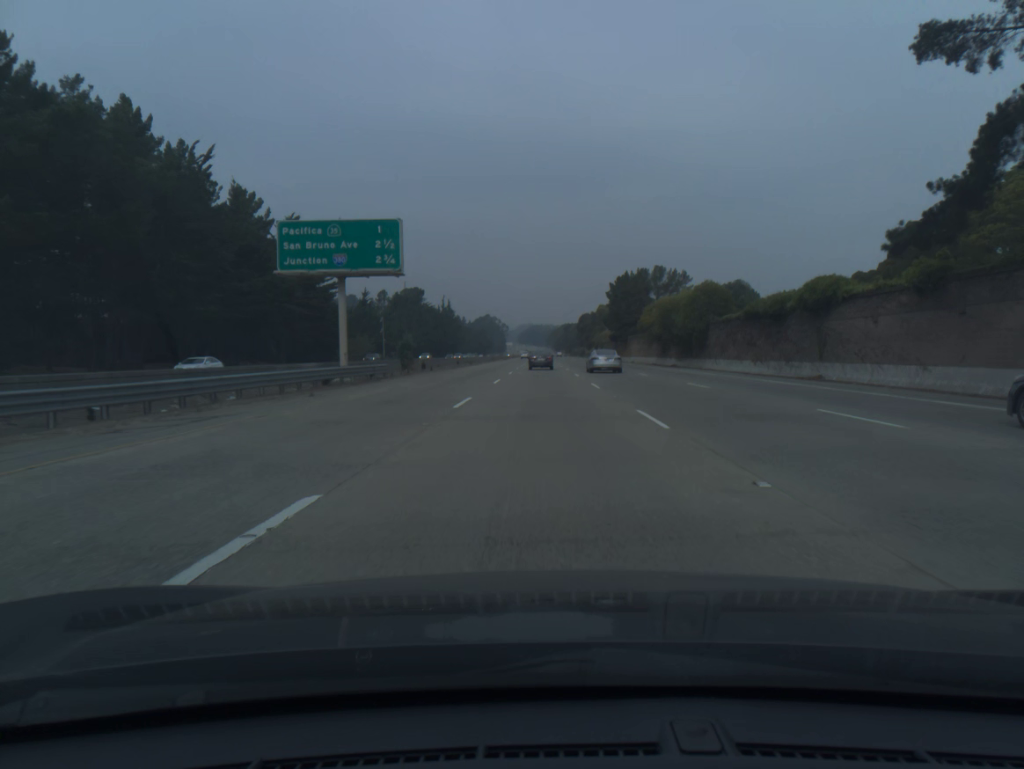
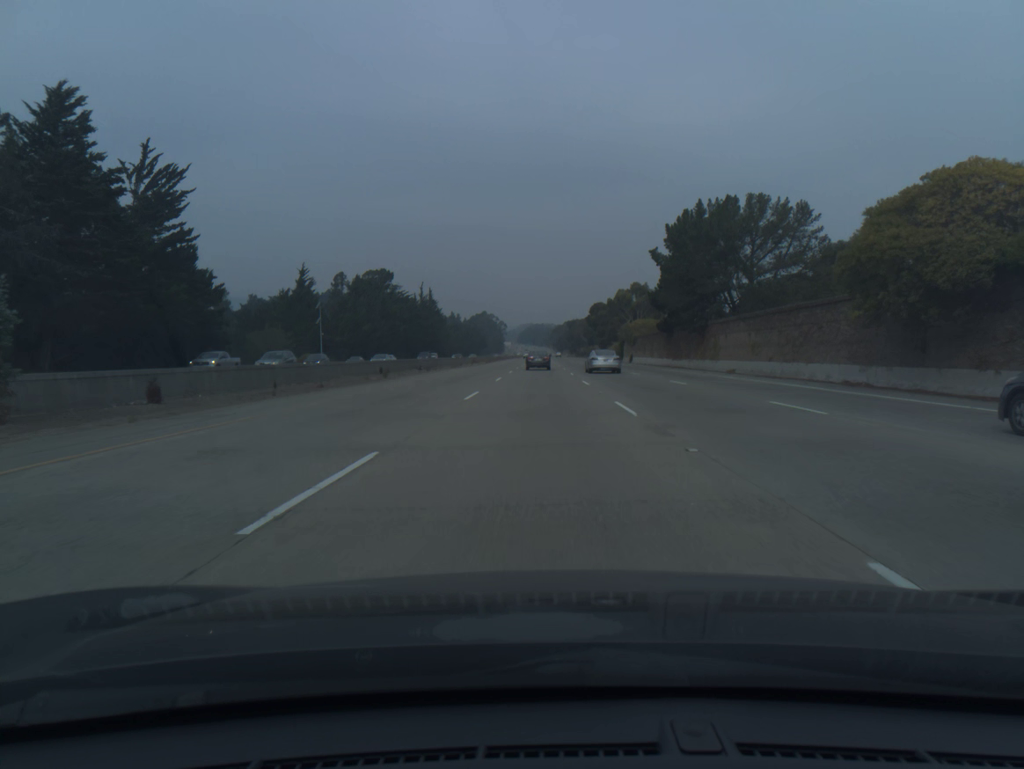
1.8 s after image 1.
(0.0, +55.4) m; 0°
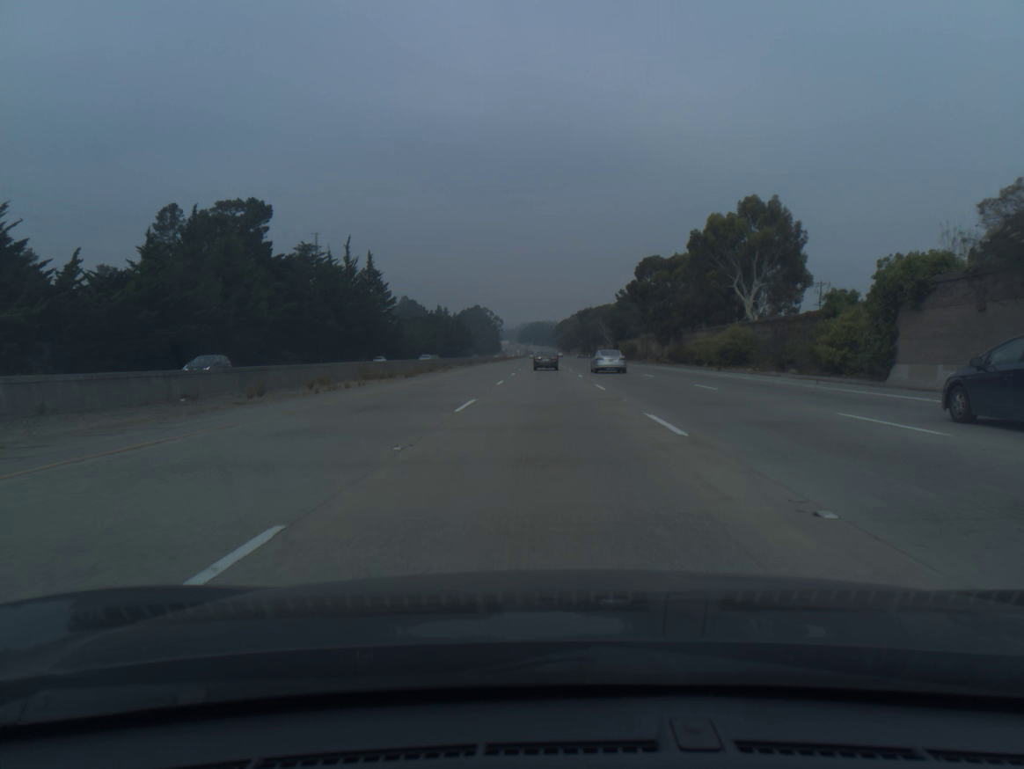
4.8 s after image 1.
(-0.3, +91.7) m; 0°
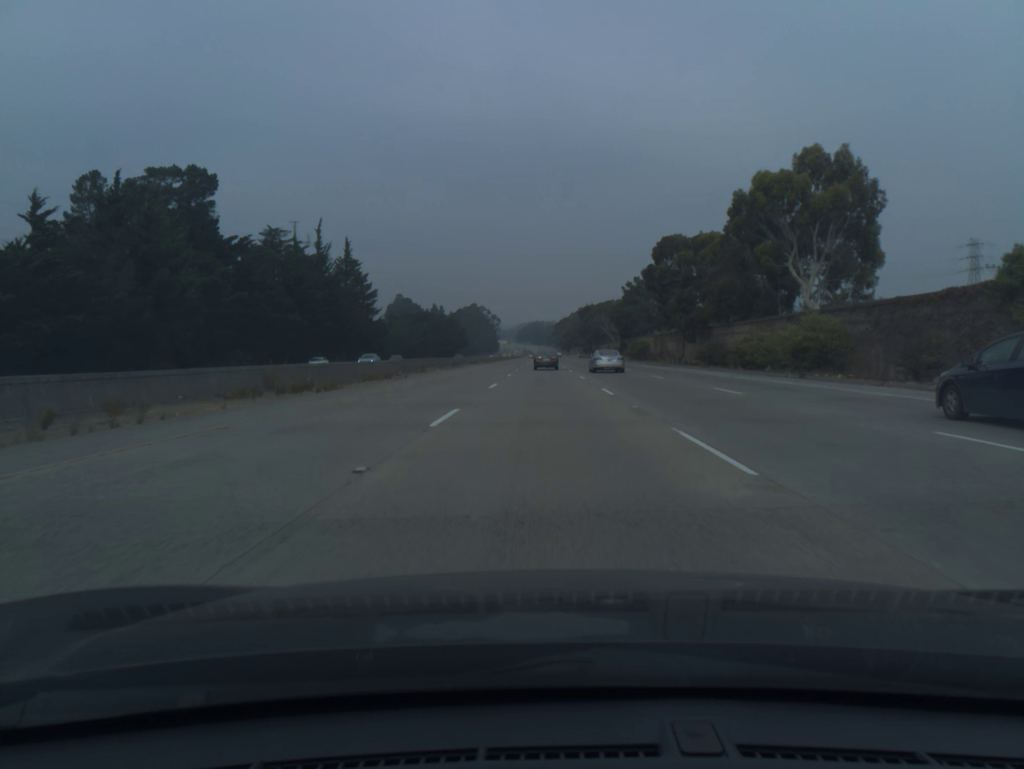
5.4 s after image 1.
(0.0, +18.3) m; 0°
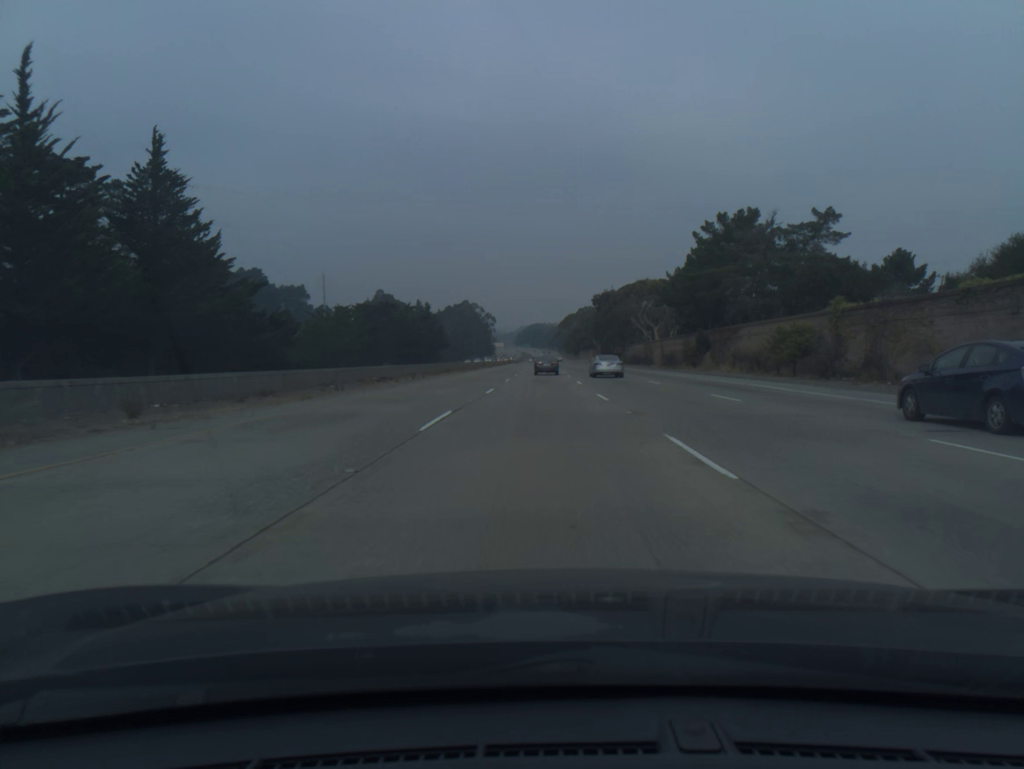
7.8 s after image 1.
(+0.1, +72.9) m; 0°
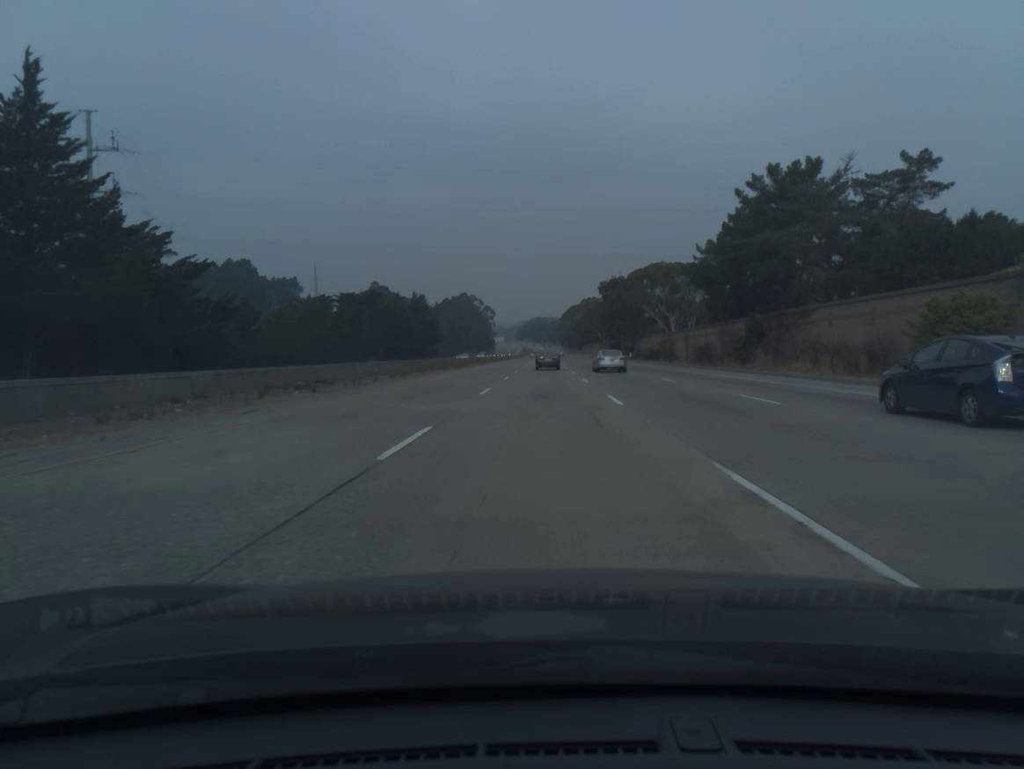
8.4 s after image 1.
(0.0, +18.2) m; 0°
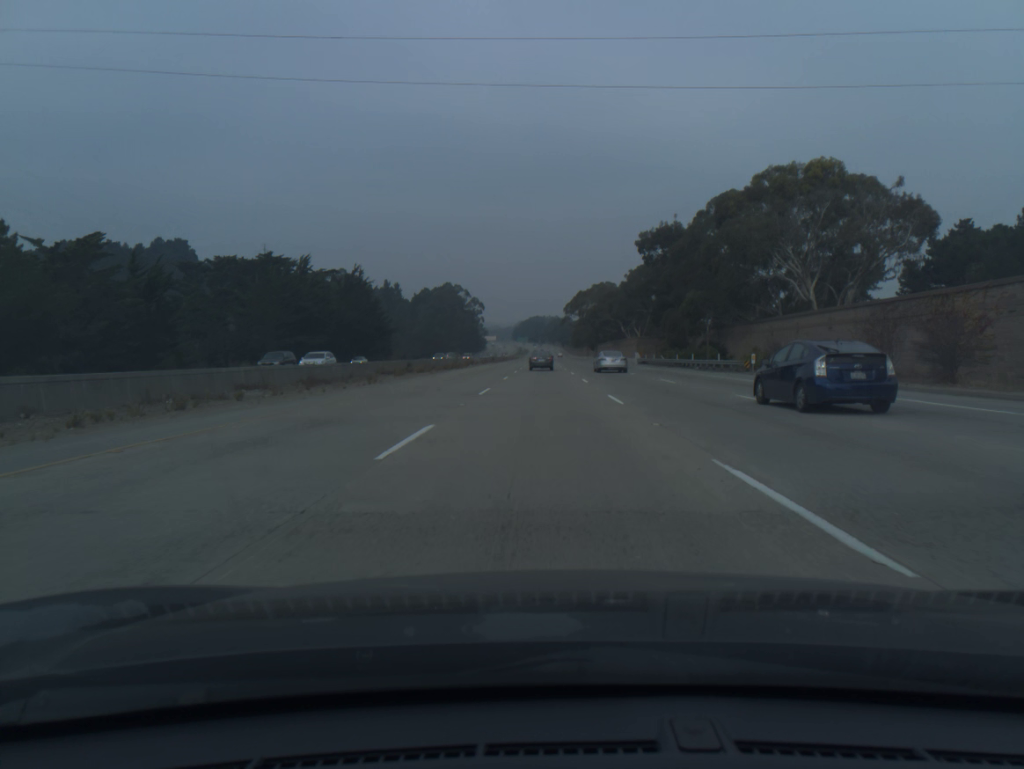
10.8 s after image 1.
(0.0, +72.8) m; 0°
